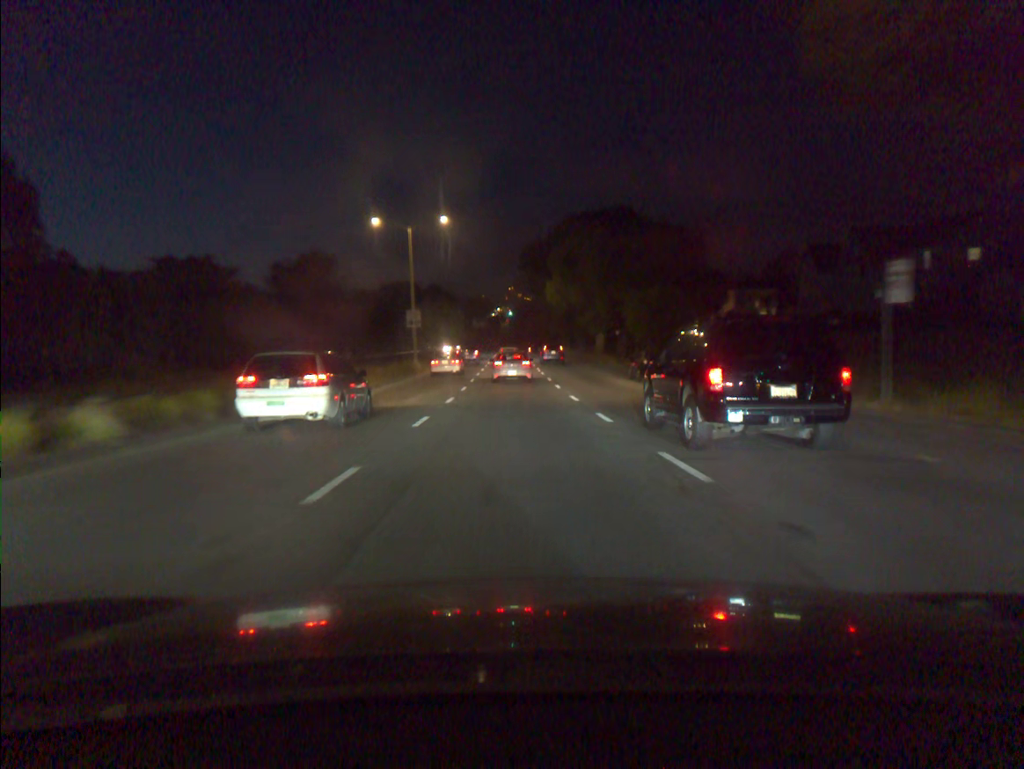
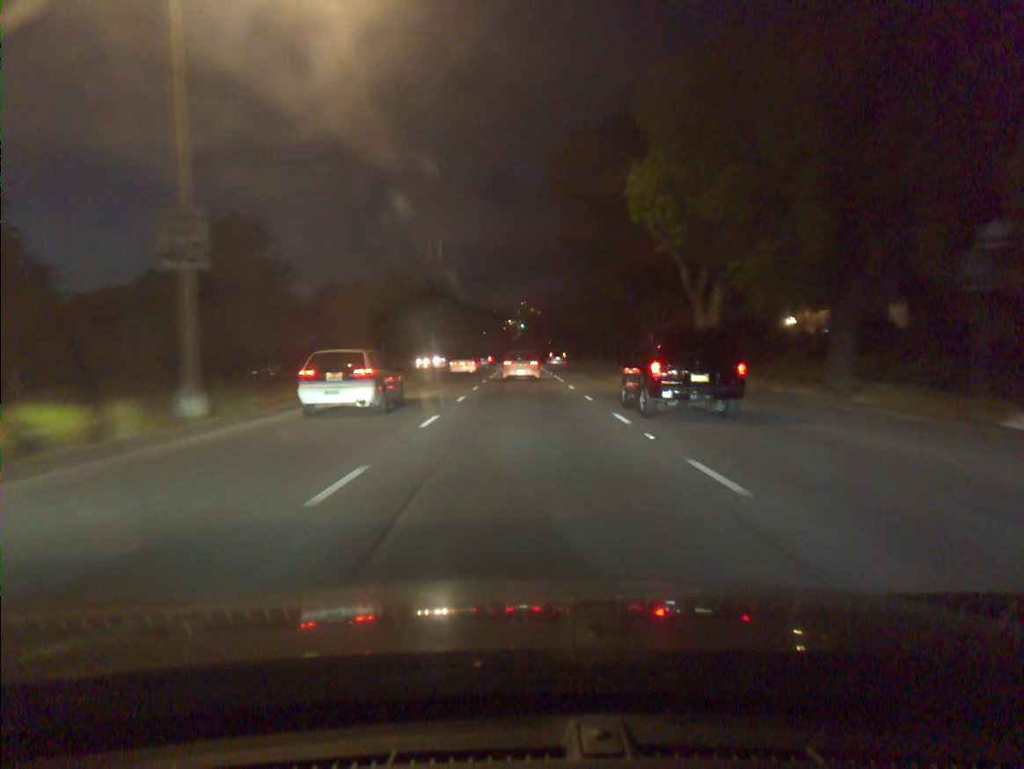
(-0.4, +37.0) m; -1°
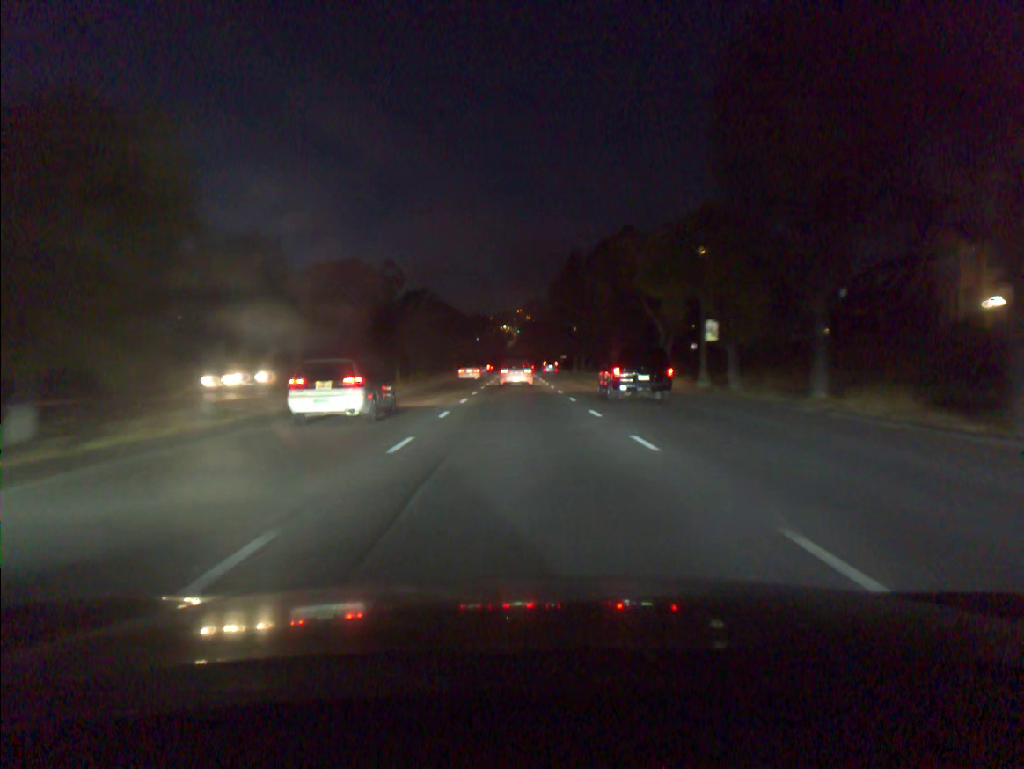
(+0.2, +39.7) m; 0°
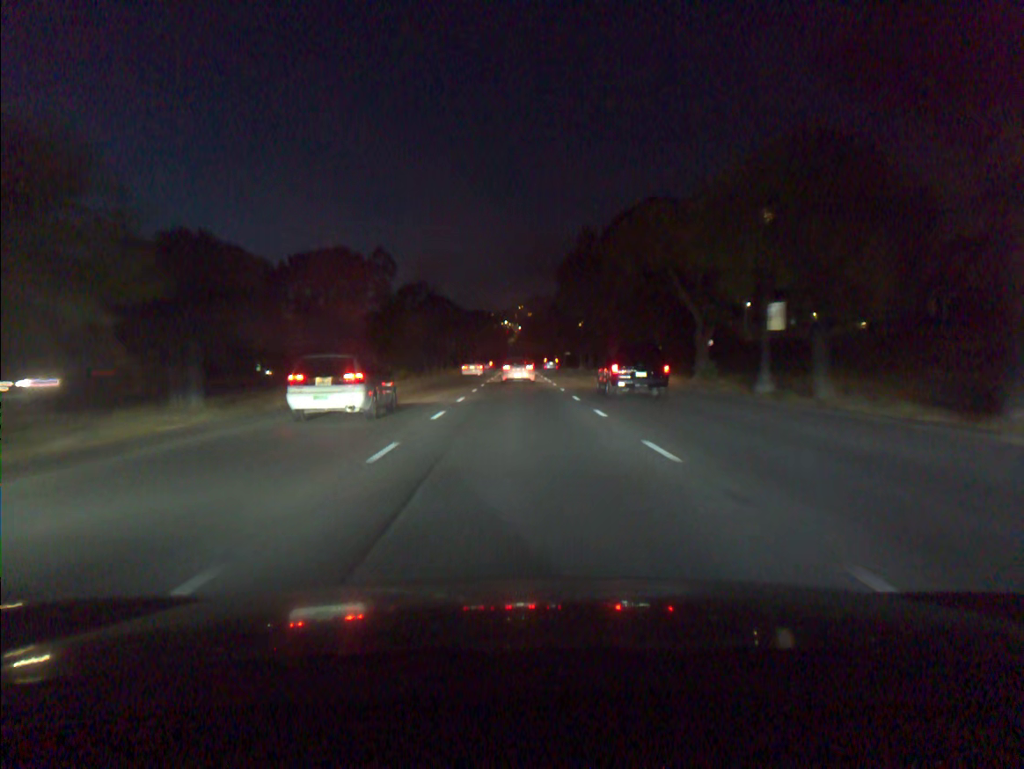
(0.0, +8.6) m; 0°
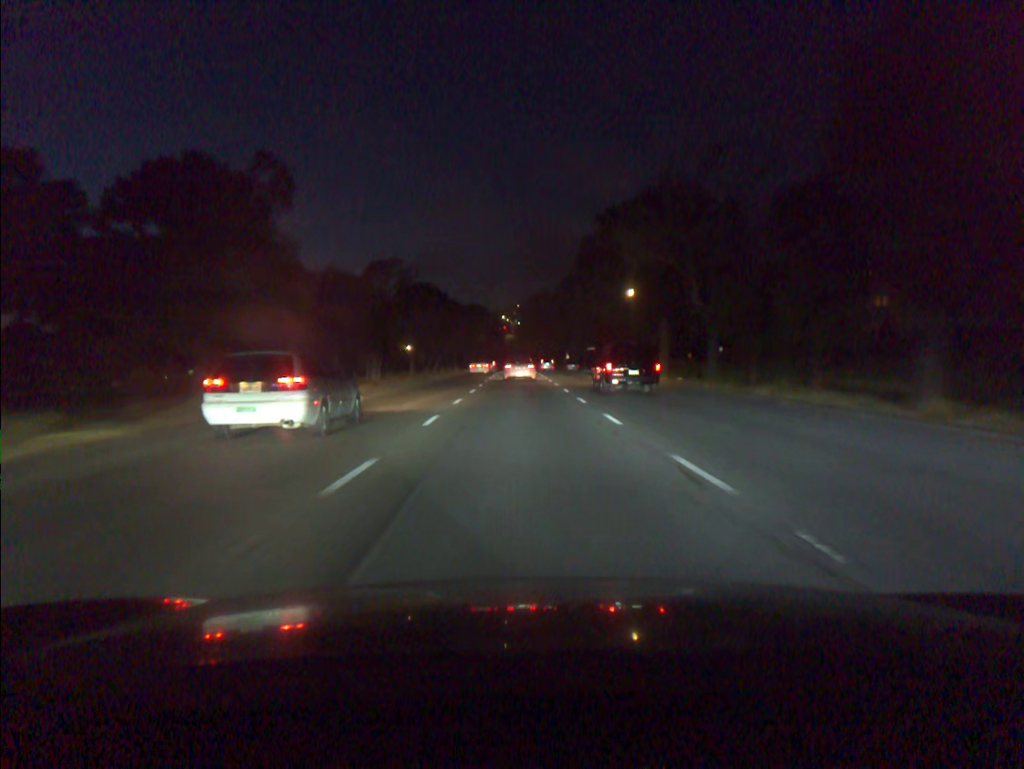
(-0.1, +45.5) m; 0°
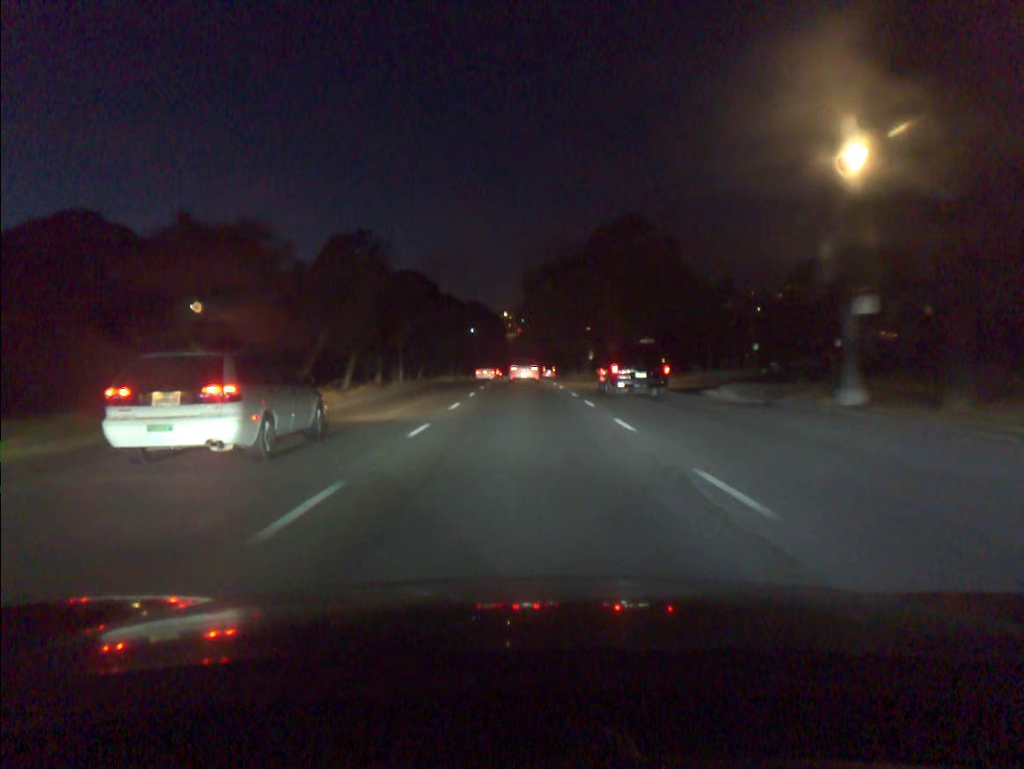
(0.0, +38.2) m; 0°
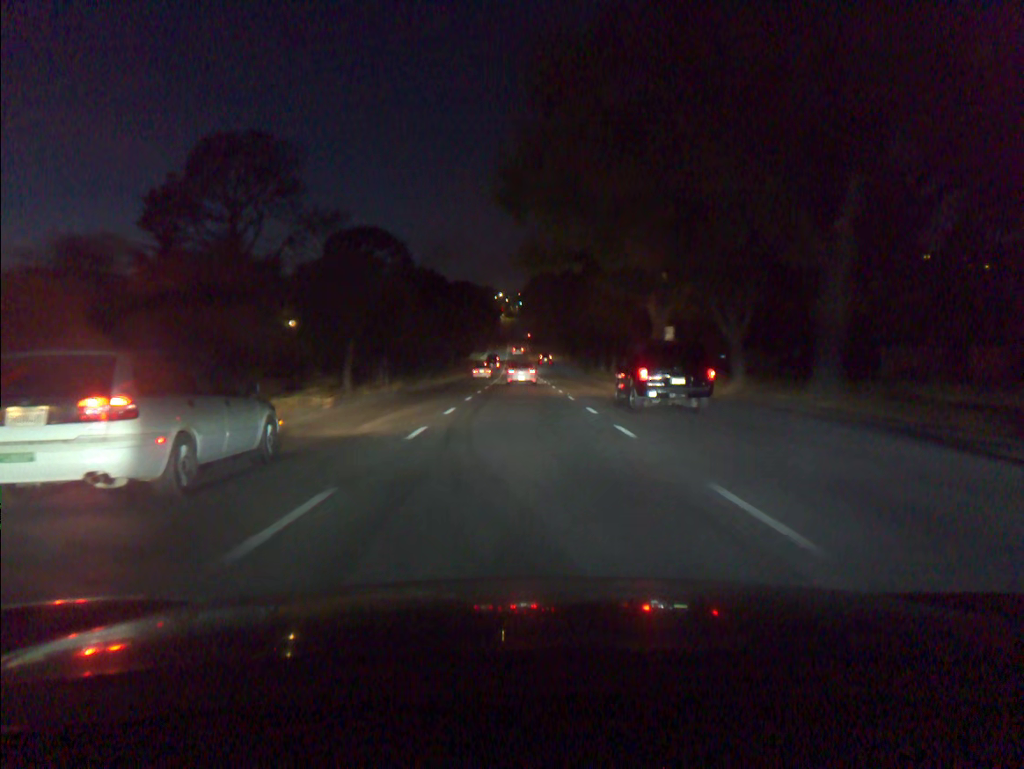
(+0.1, +51.3) m; 0°
